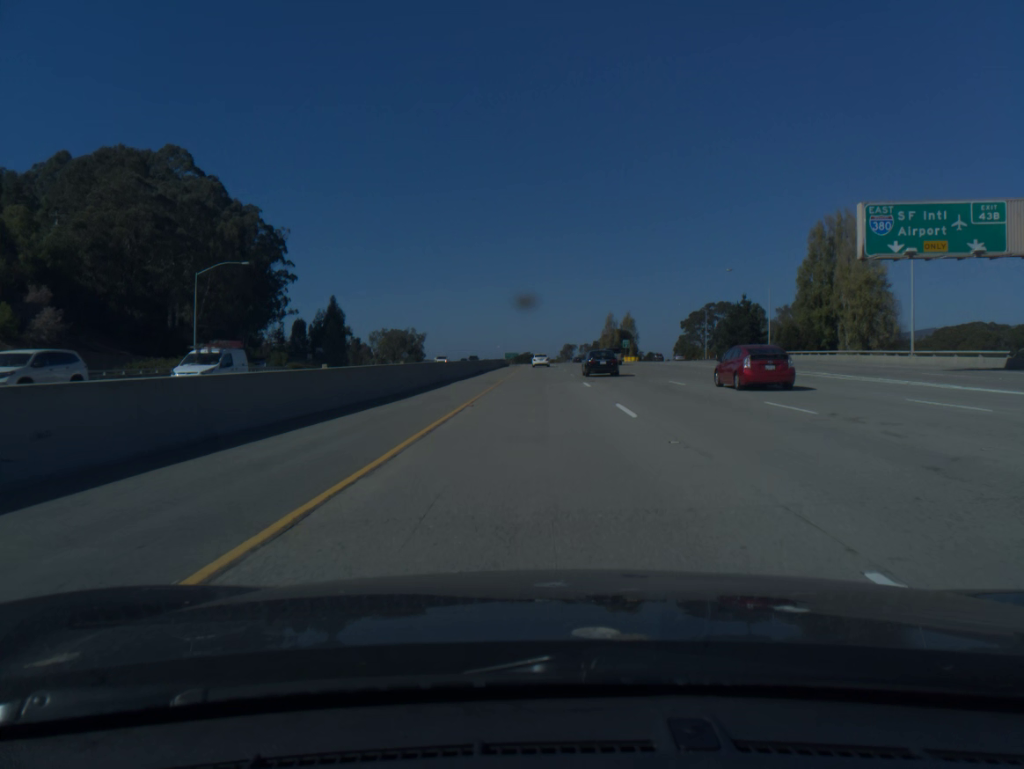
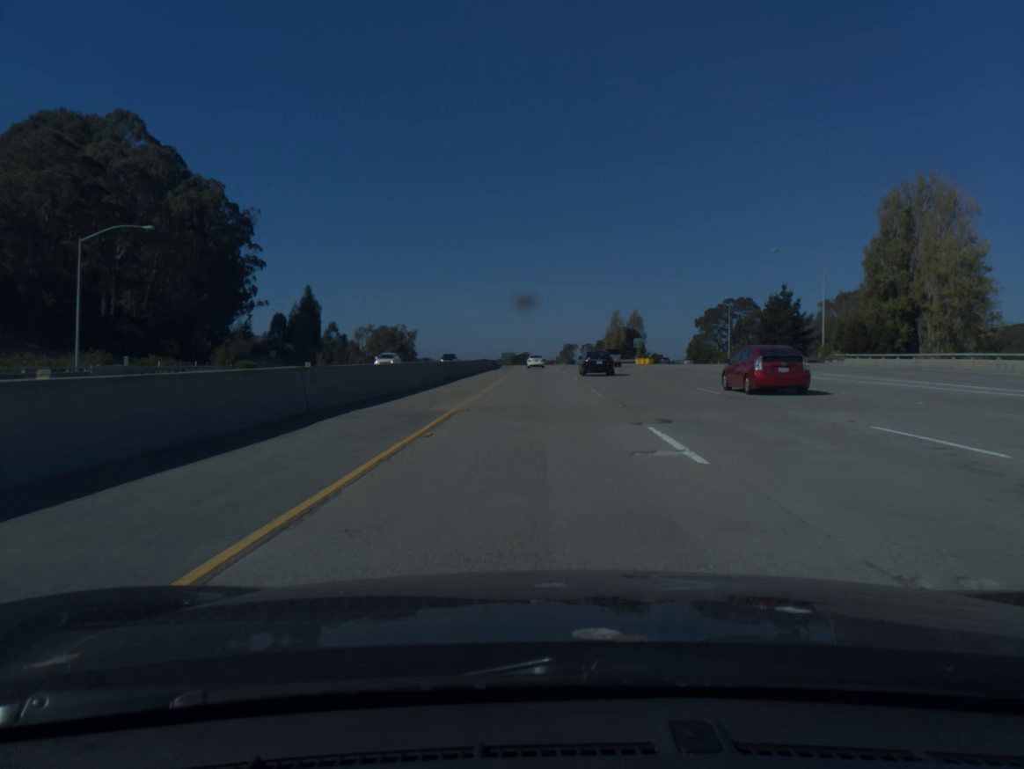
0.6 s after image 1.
(0.0, +21.0) m; 0°
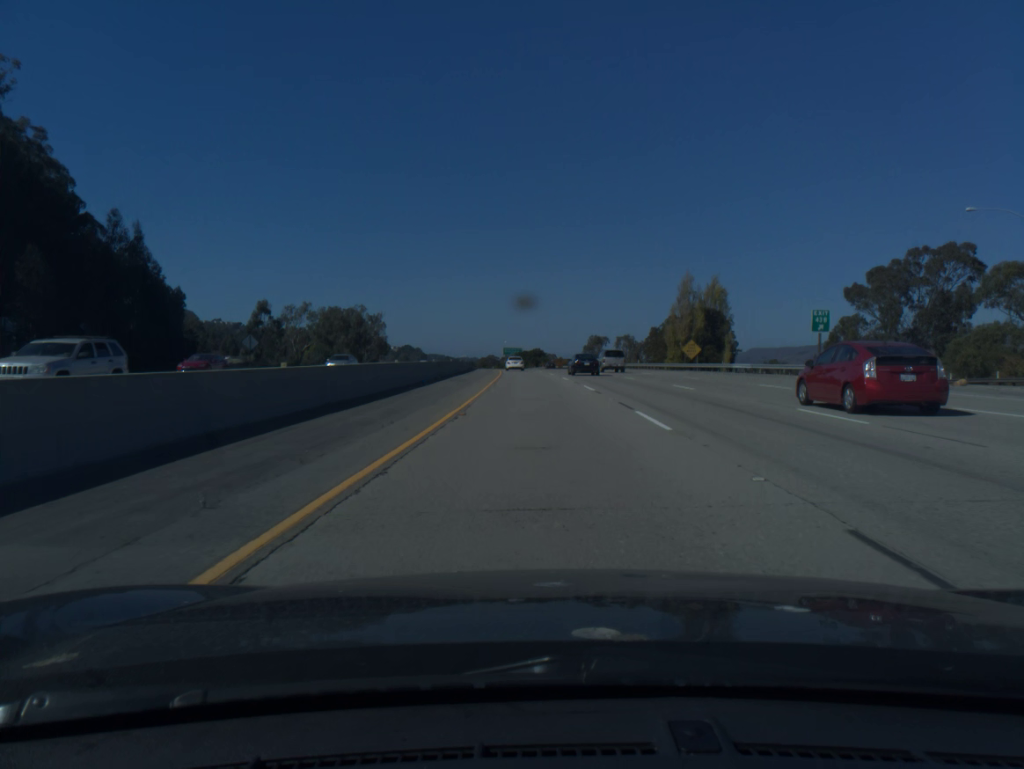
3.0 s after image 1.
(-0.5, +83.7) m; -1°
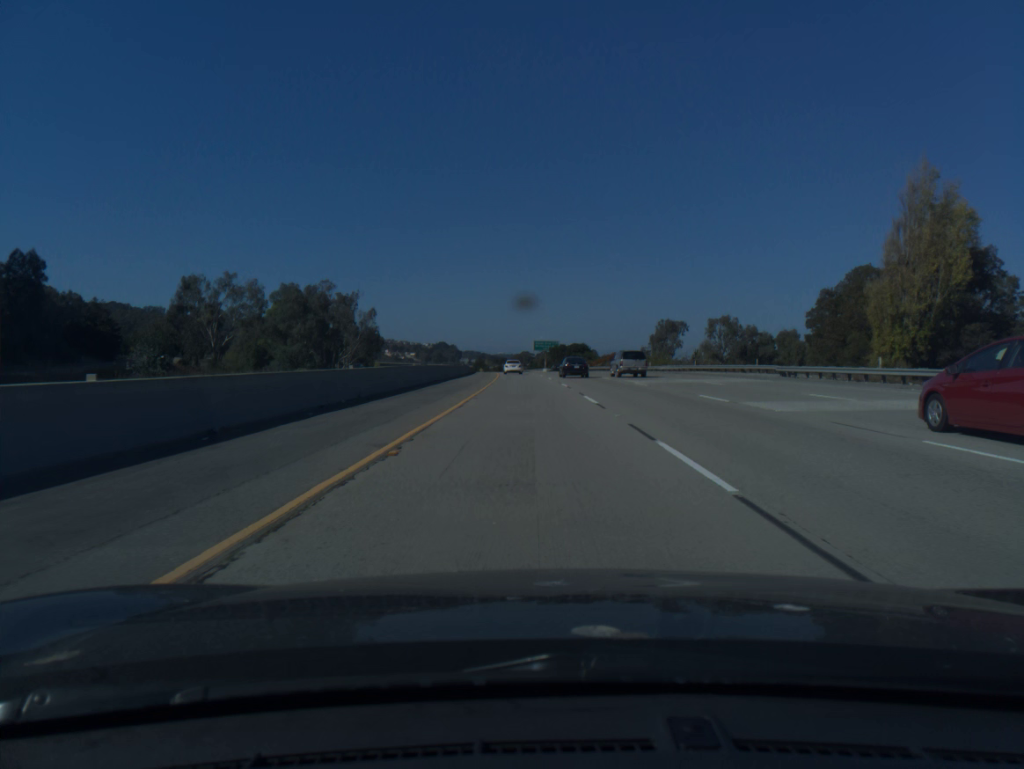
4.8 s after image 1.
(-1.3, +64.2) m; -3°
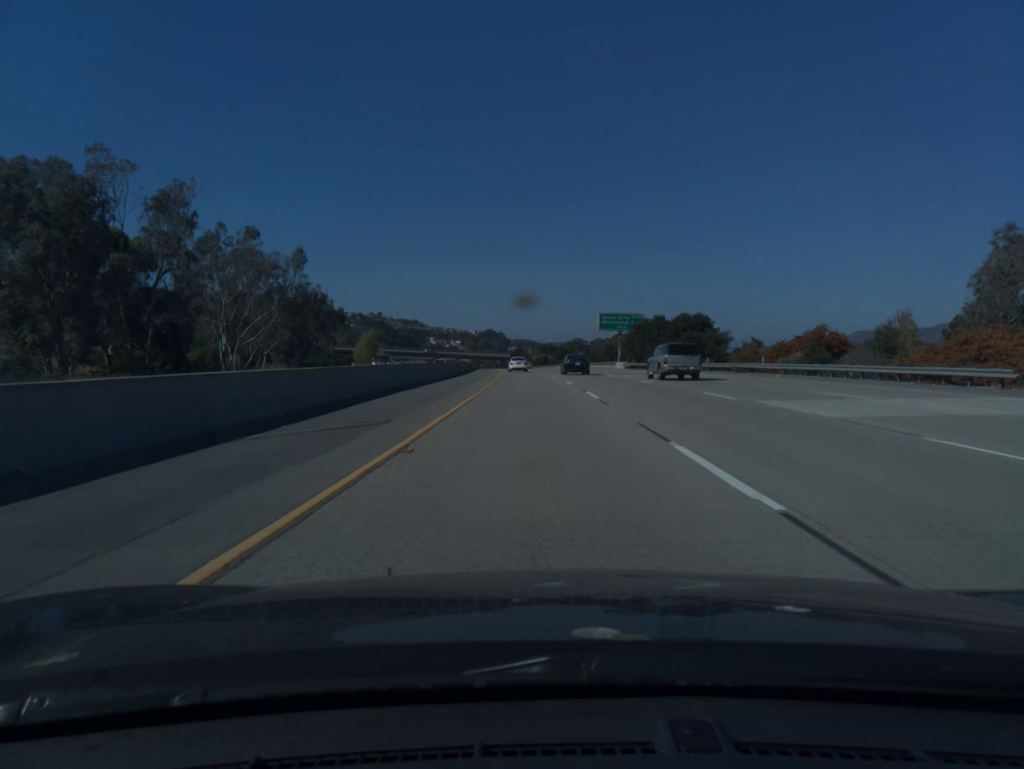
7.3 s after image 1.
(-3.0, +87.3) m; -4°
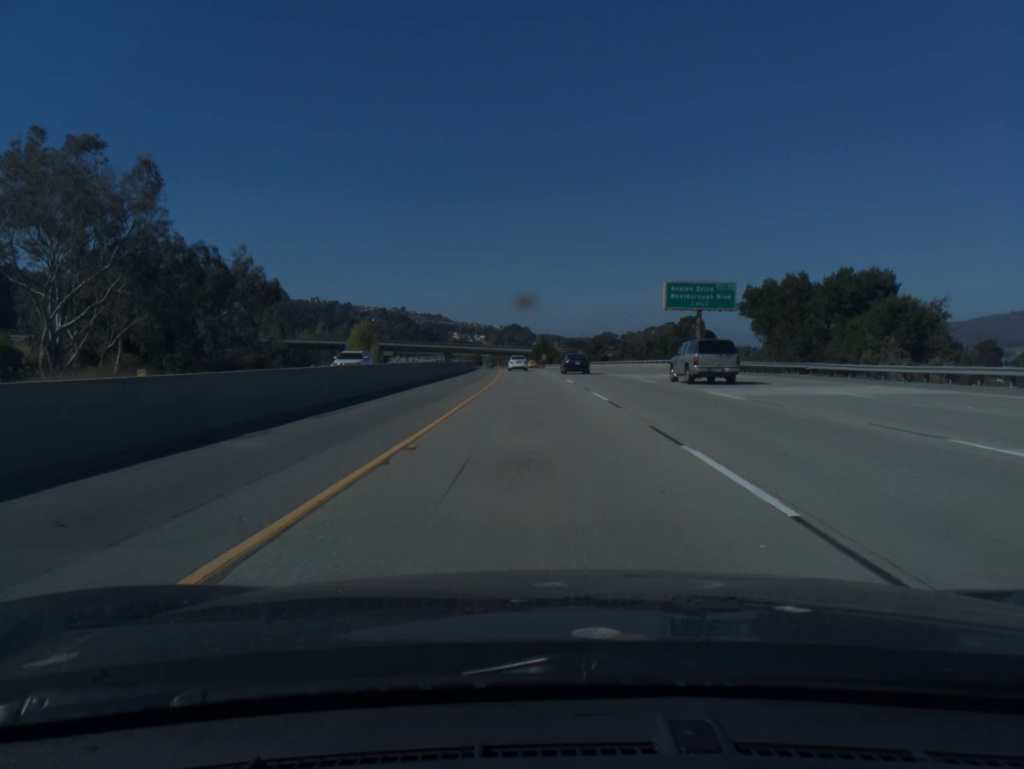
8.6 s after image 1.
(-0.7, +43.8) m; -2°
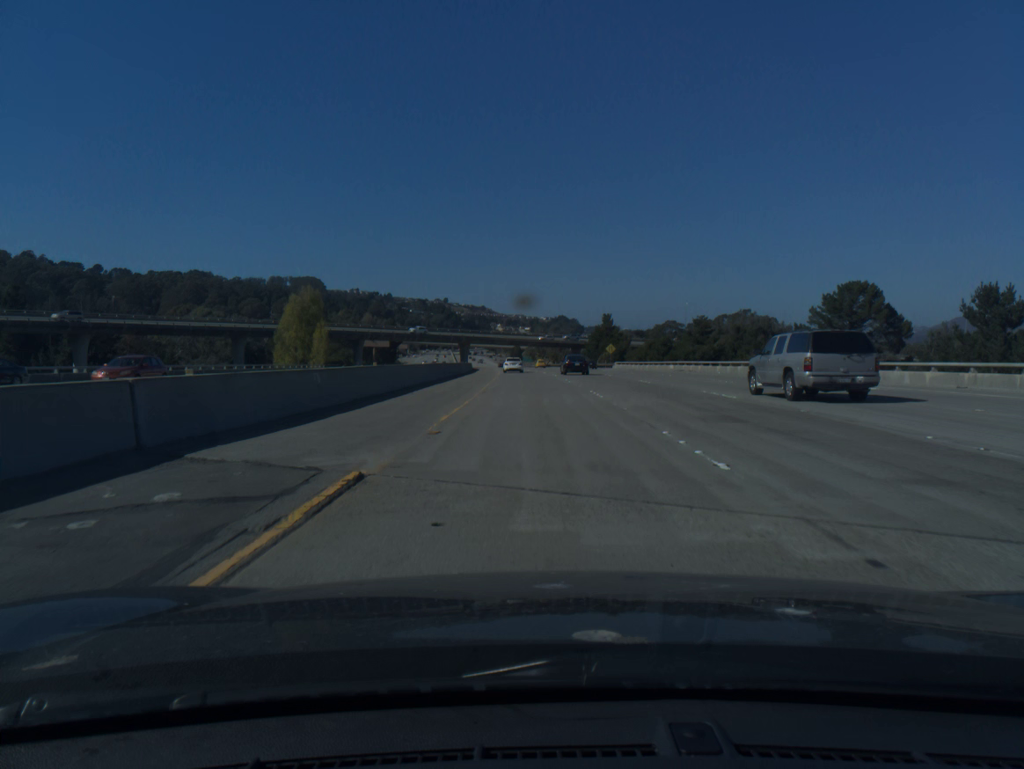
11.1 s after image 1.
(-2.7, +86.3) m; -4°
